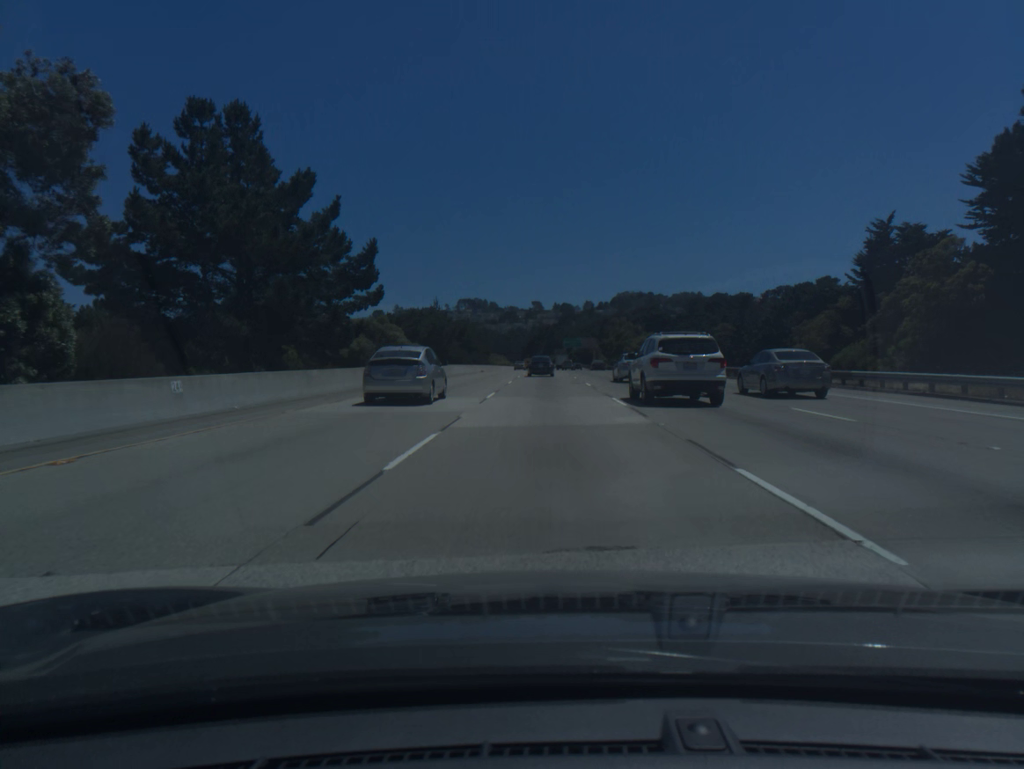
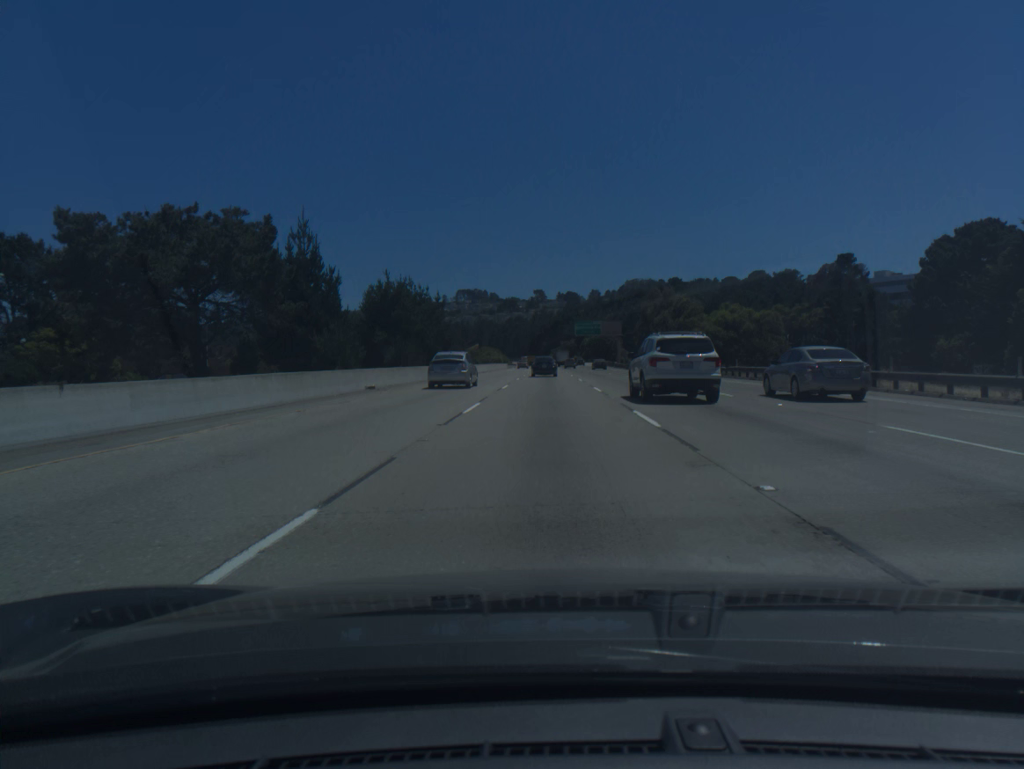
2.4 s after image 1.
(0.0, +64.3) m; 0°
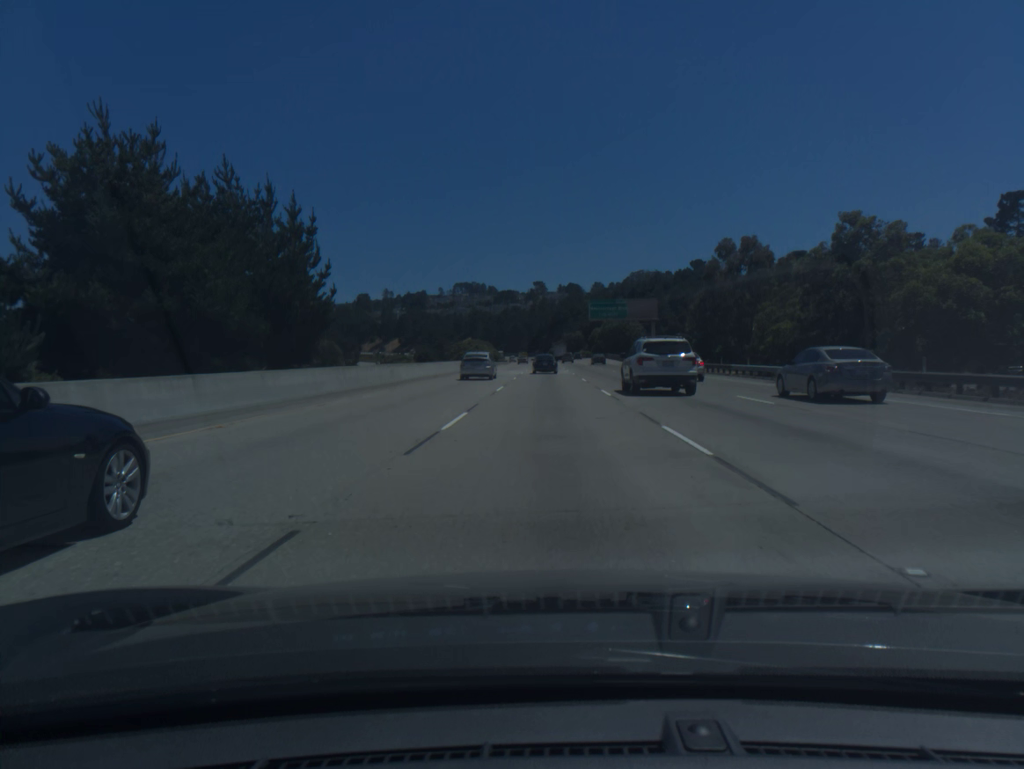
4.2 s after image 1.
(0.0, +48.2) m; 0°
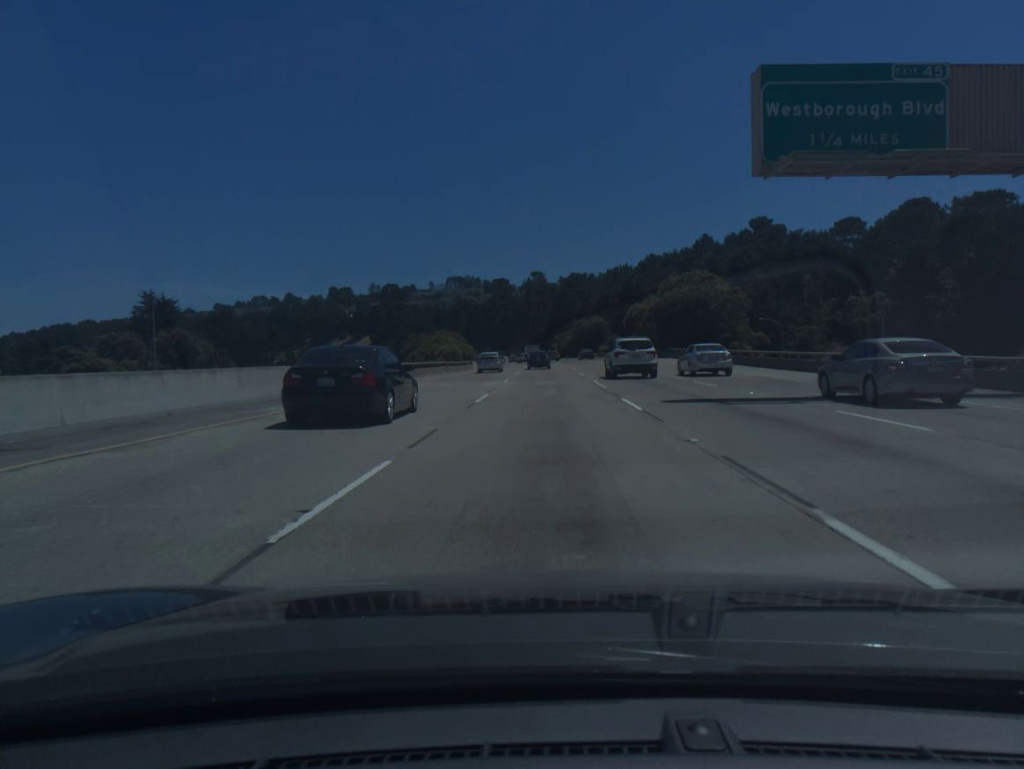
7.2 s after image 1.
(0.0, +80.9) m; 0°
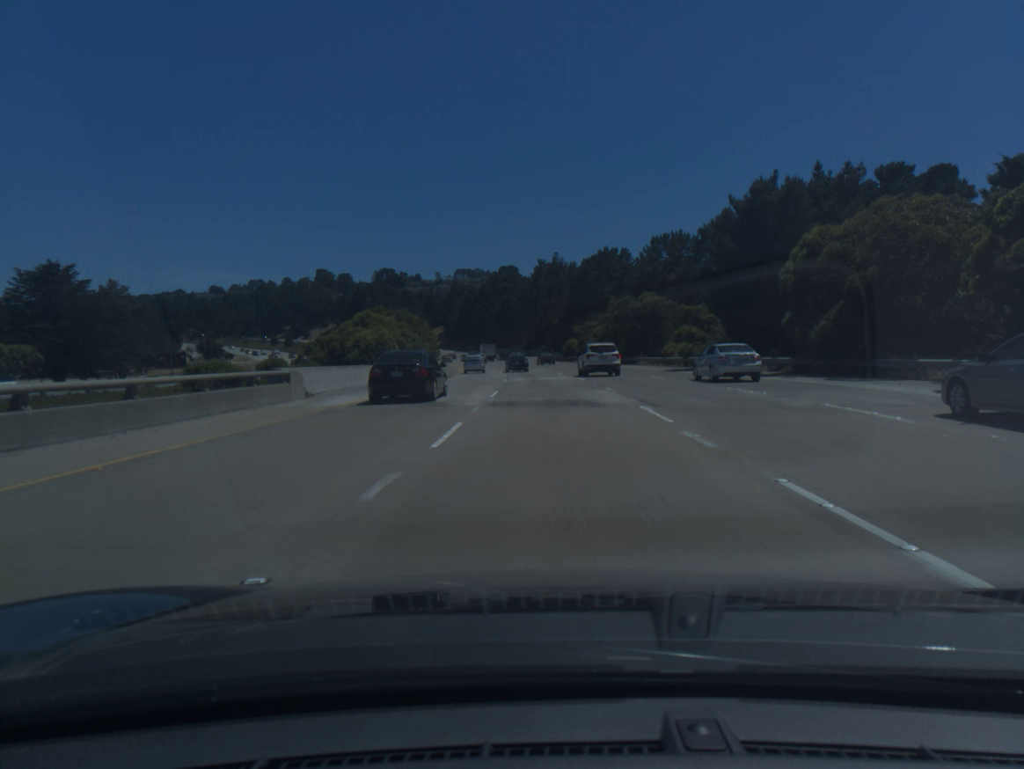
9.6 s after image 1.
(-0.4, +65.3) m; -1°
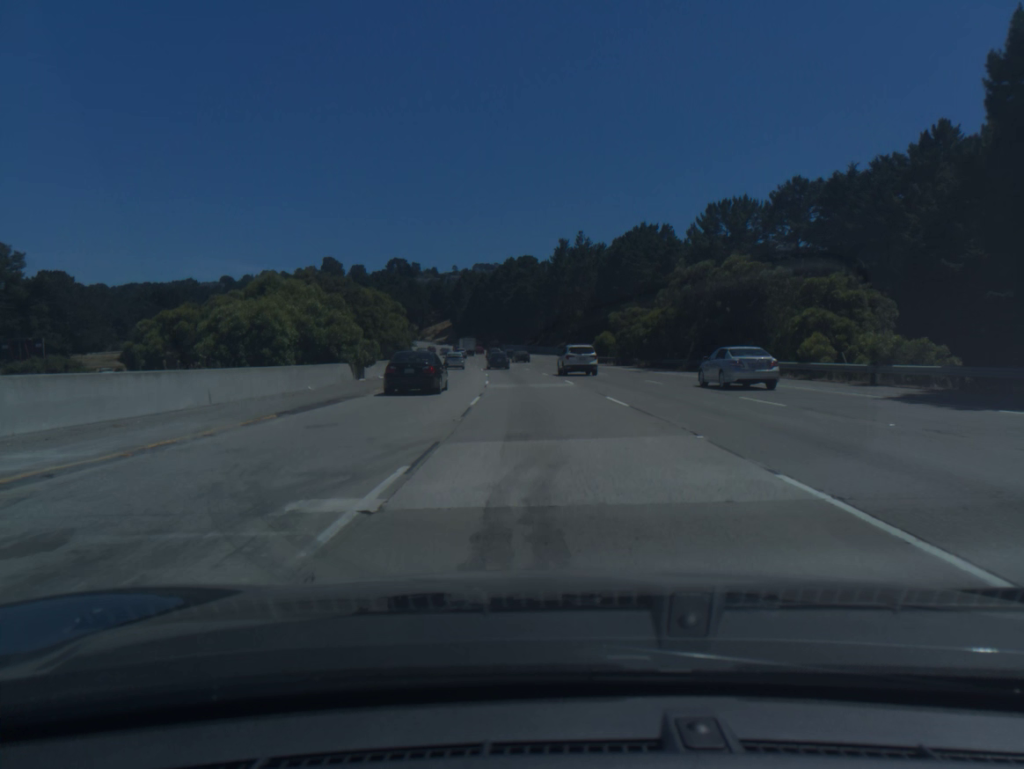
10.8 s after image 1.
(-0.3, +33.1) m; -1°
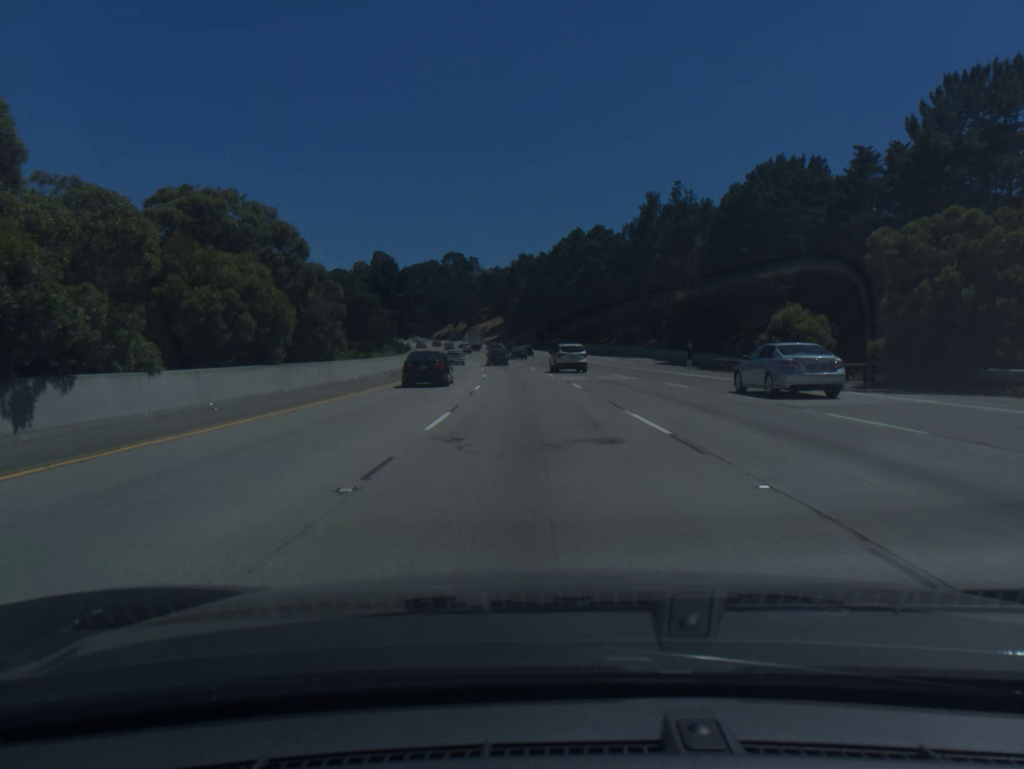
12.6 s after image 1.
(-1.9, +50.5) m; -5°
